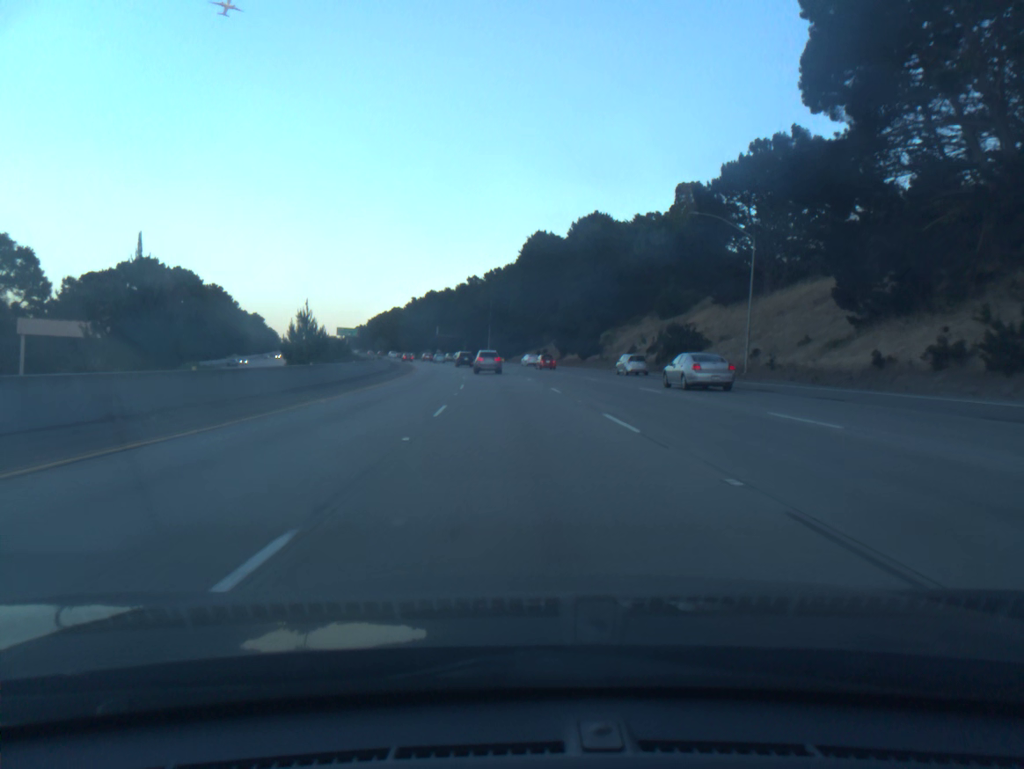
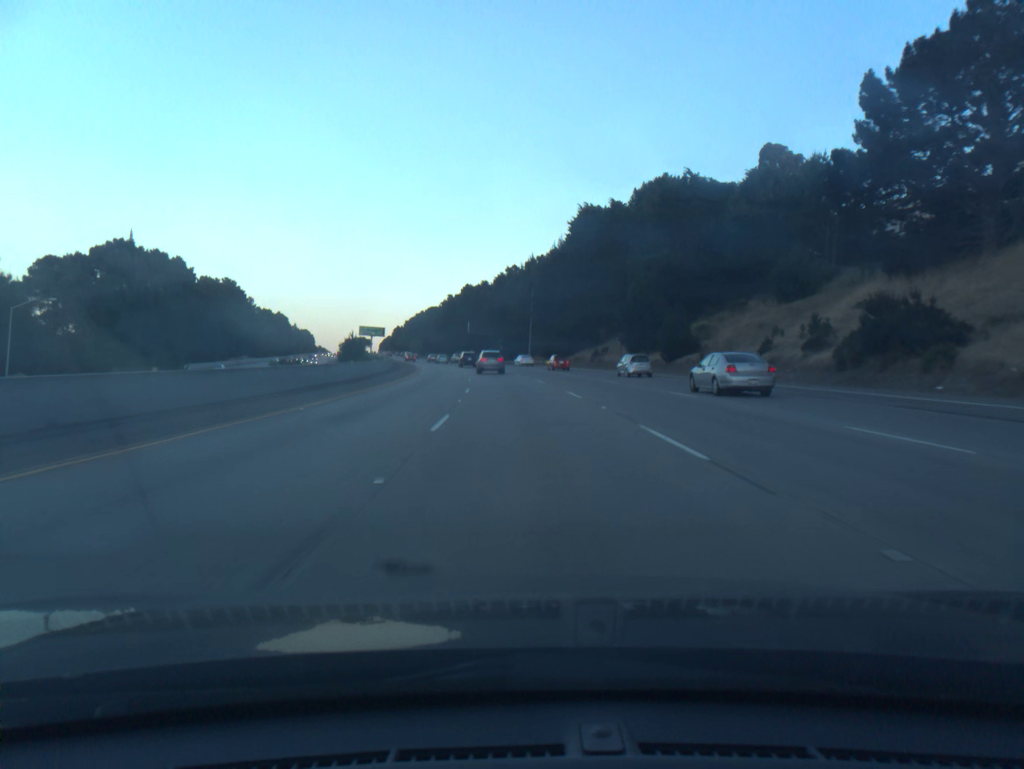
(-0.9, +32.3) m; -3°
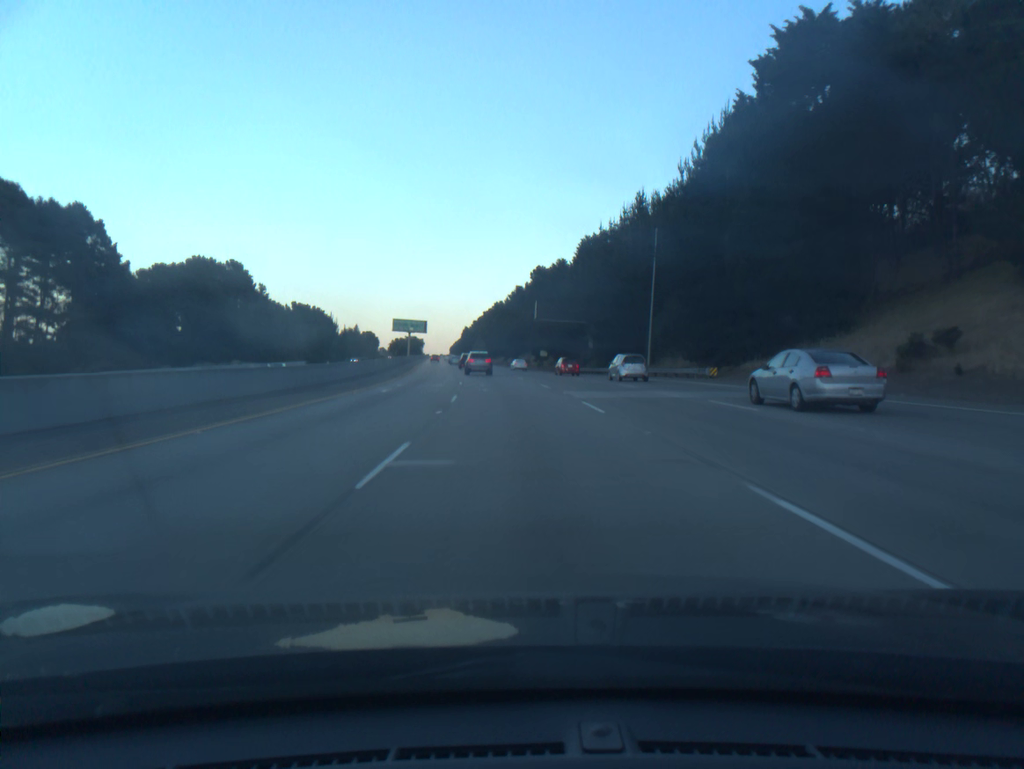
(-3.0, +64.5) m; -5°
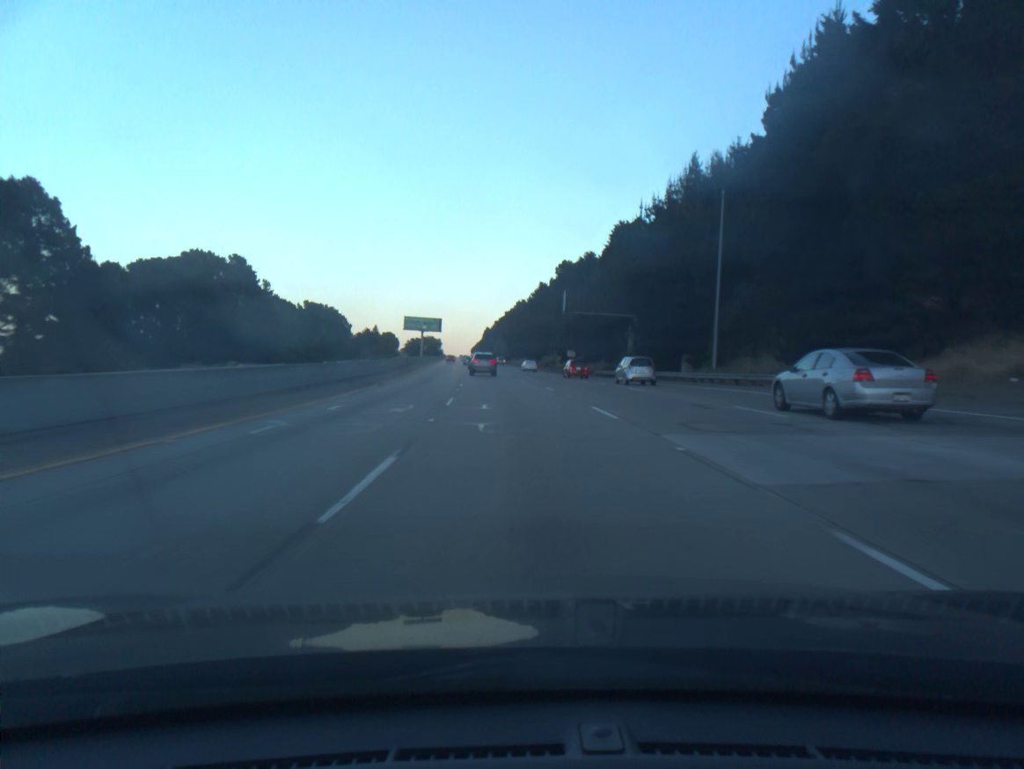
(-0.2, +16.1) m; -2°
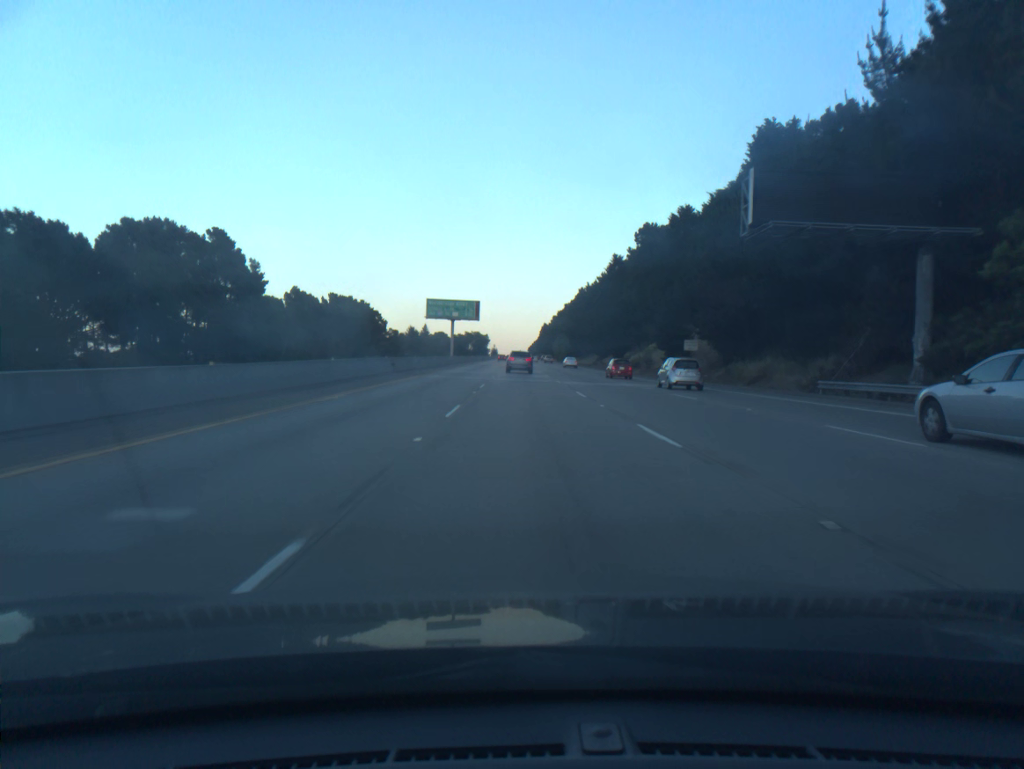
(-1.9, +48.3) m; -4°
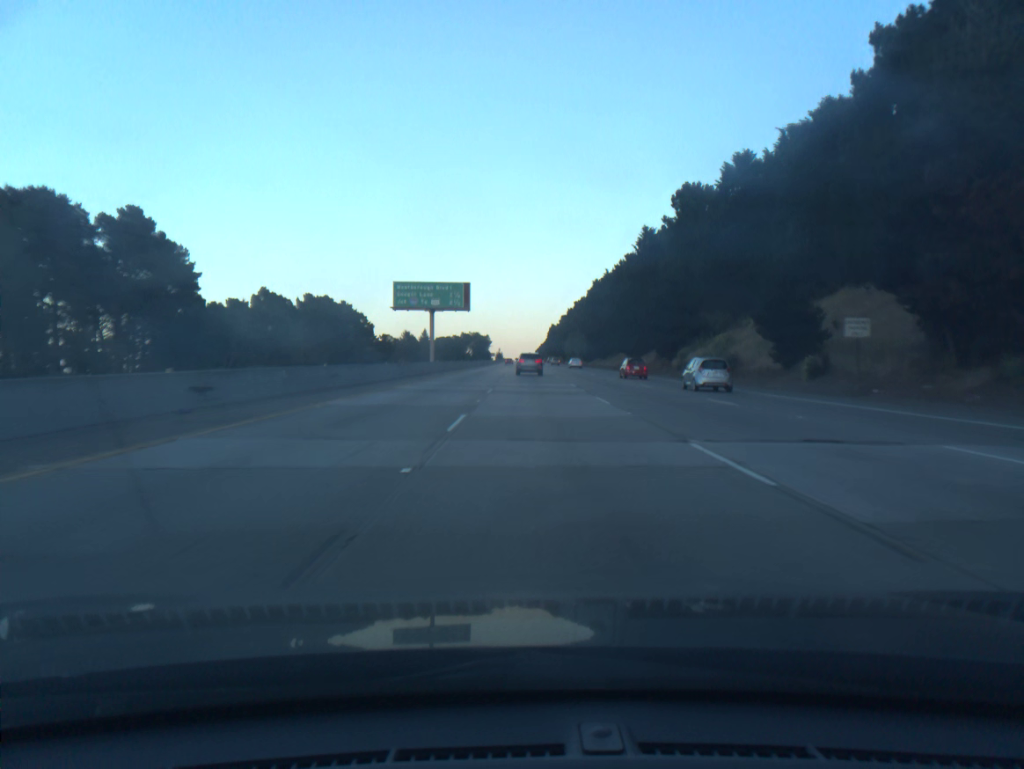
(-0.2, +32.3) m; 0°
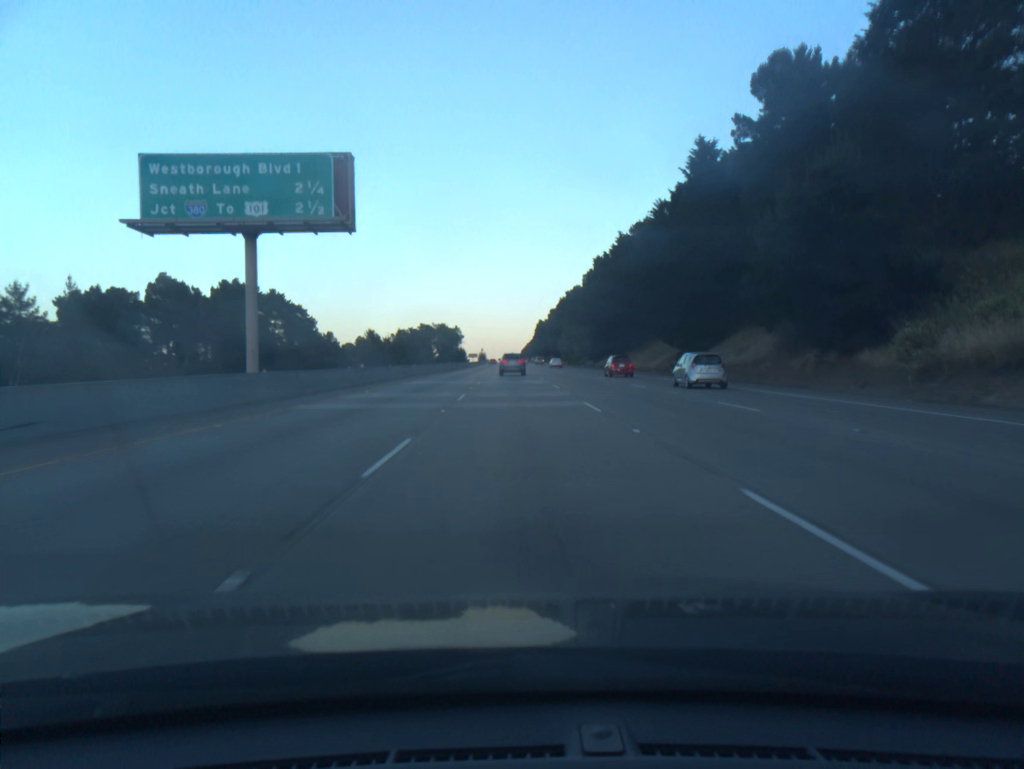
(+0.5, +48.5) m; +1°
